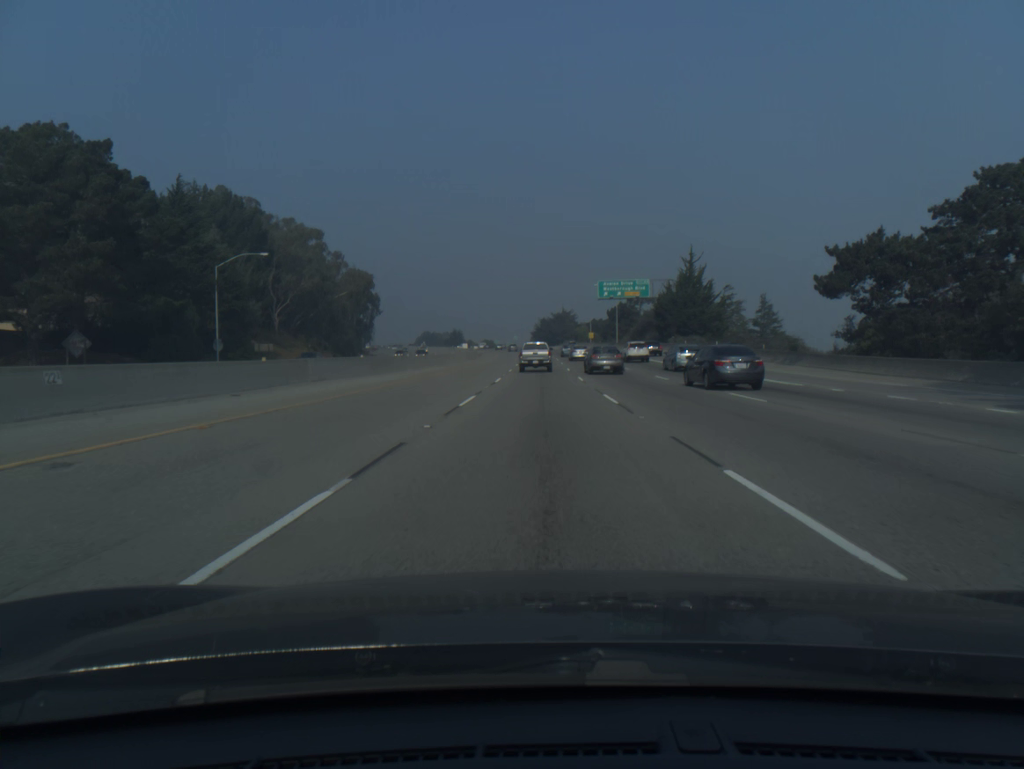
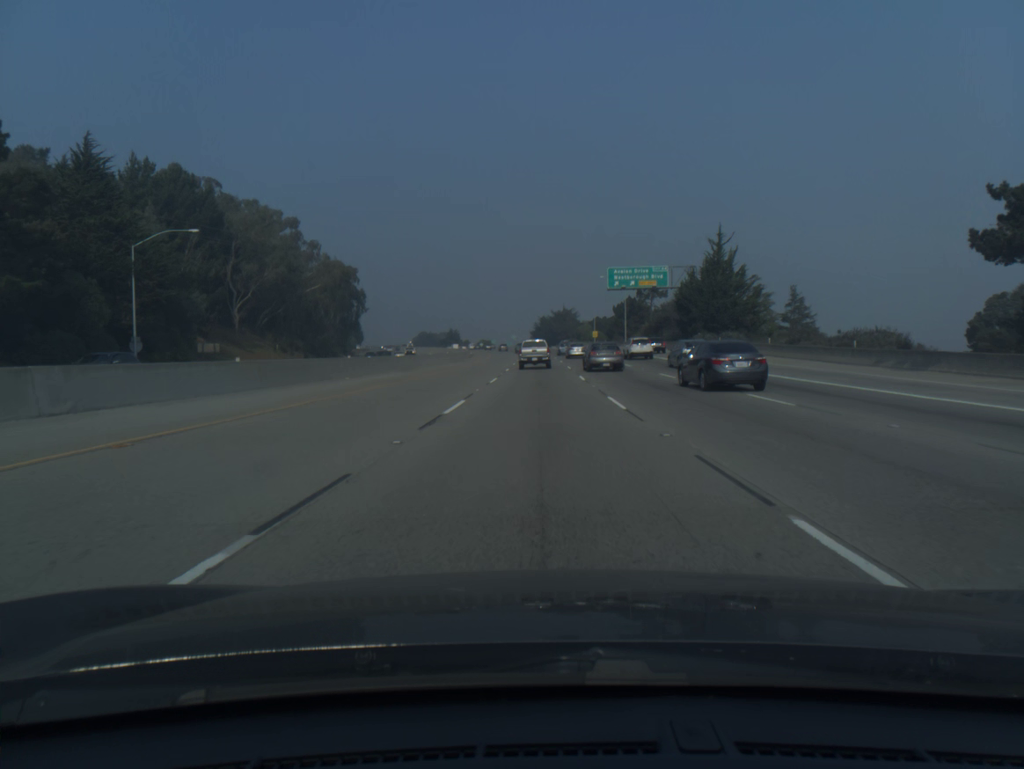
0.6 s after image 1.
(0.0, +16.9) m; 0°
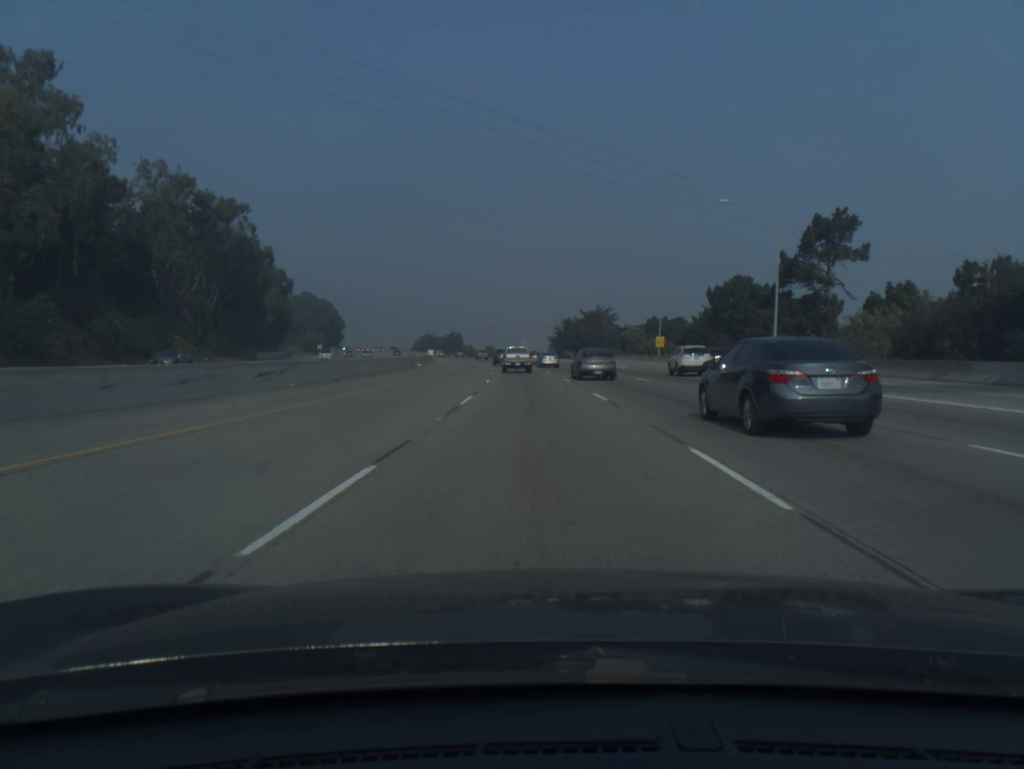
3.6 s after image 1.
(-0.7, +83.6) m; -1°
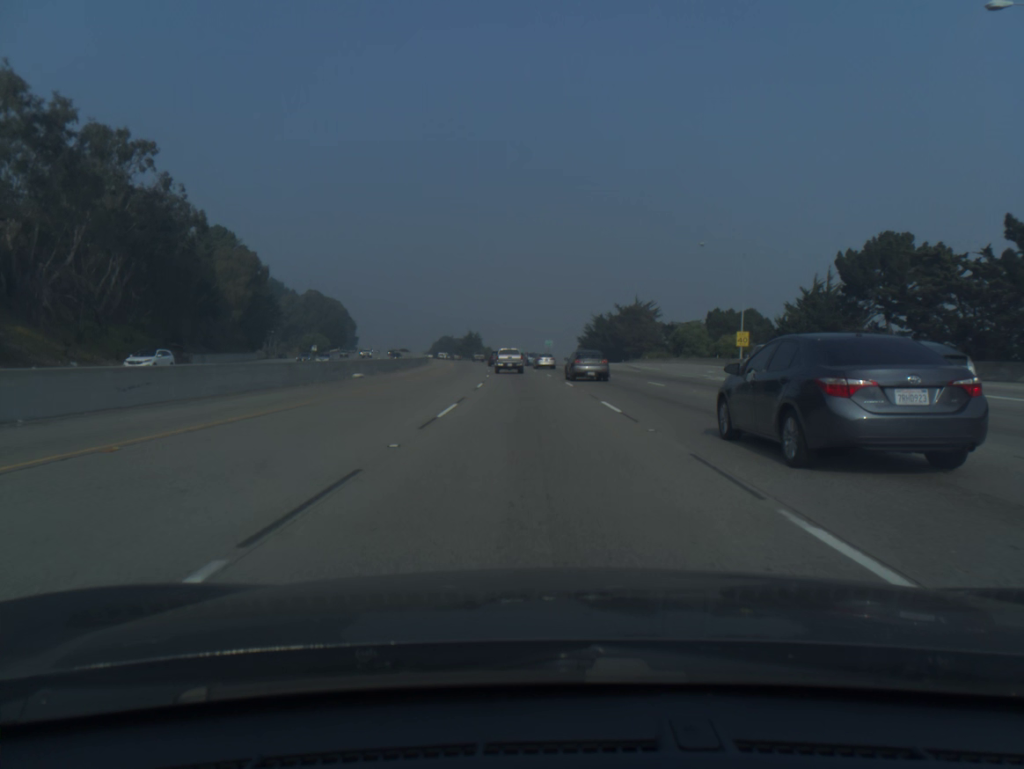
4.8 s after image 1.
(-0.5, +33.3) m; -2°
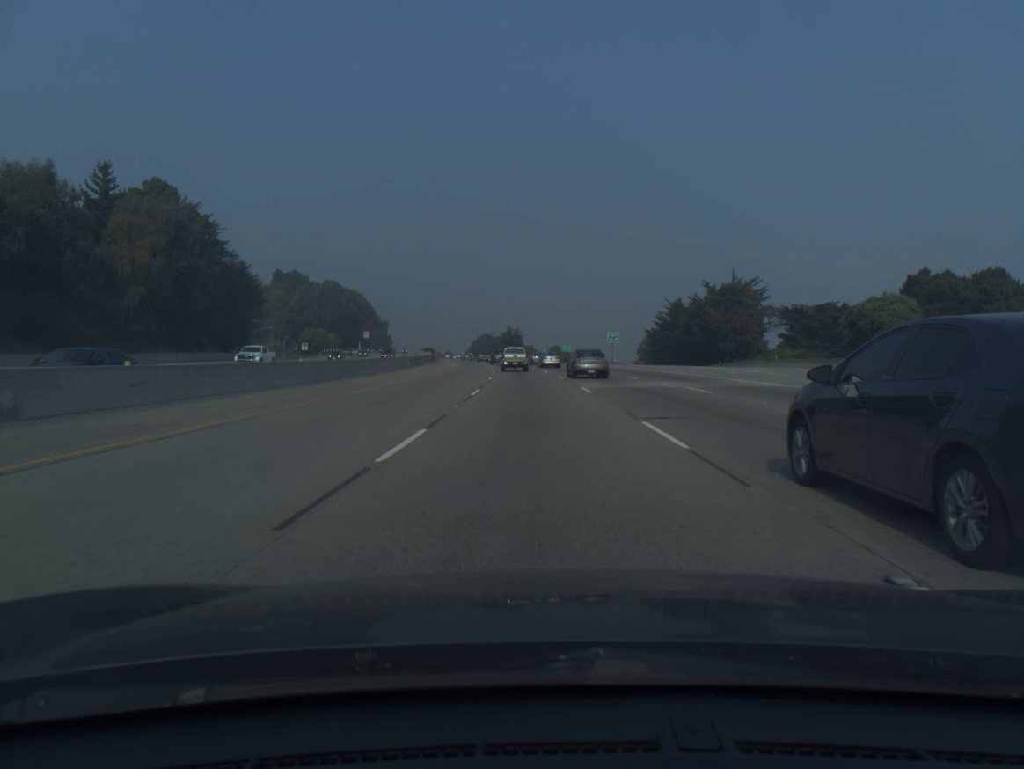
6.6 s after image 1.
(-1.5, +50.3) m; -3°
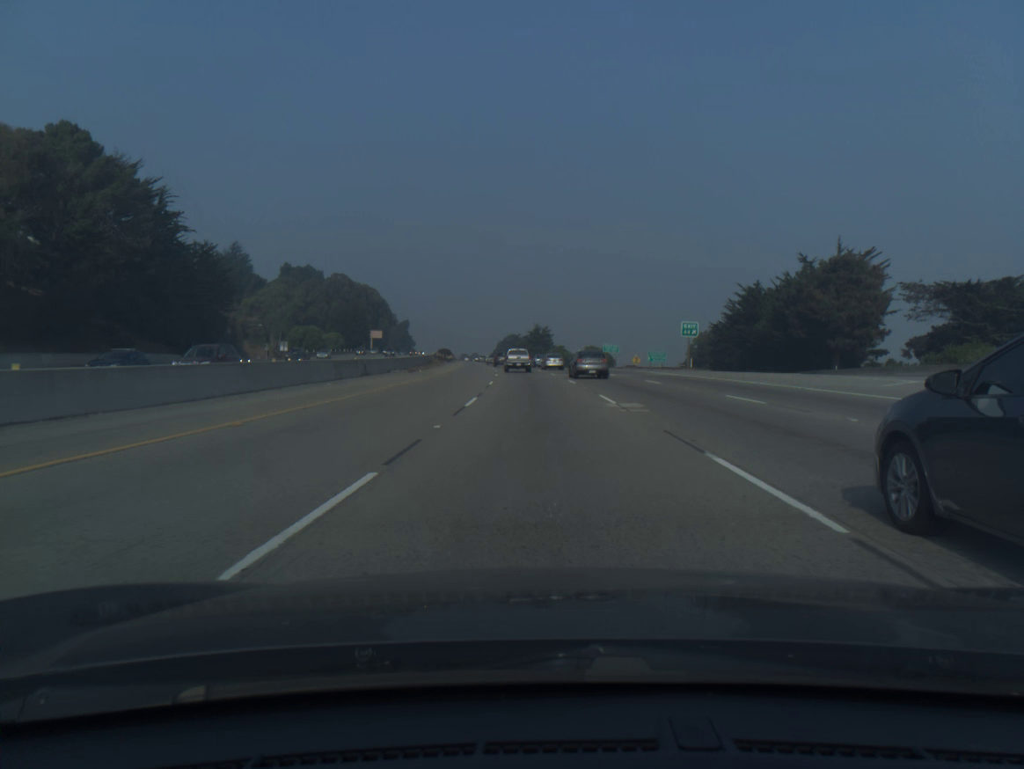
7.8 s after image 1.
(-0.6, +33.8) m; -2°
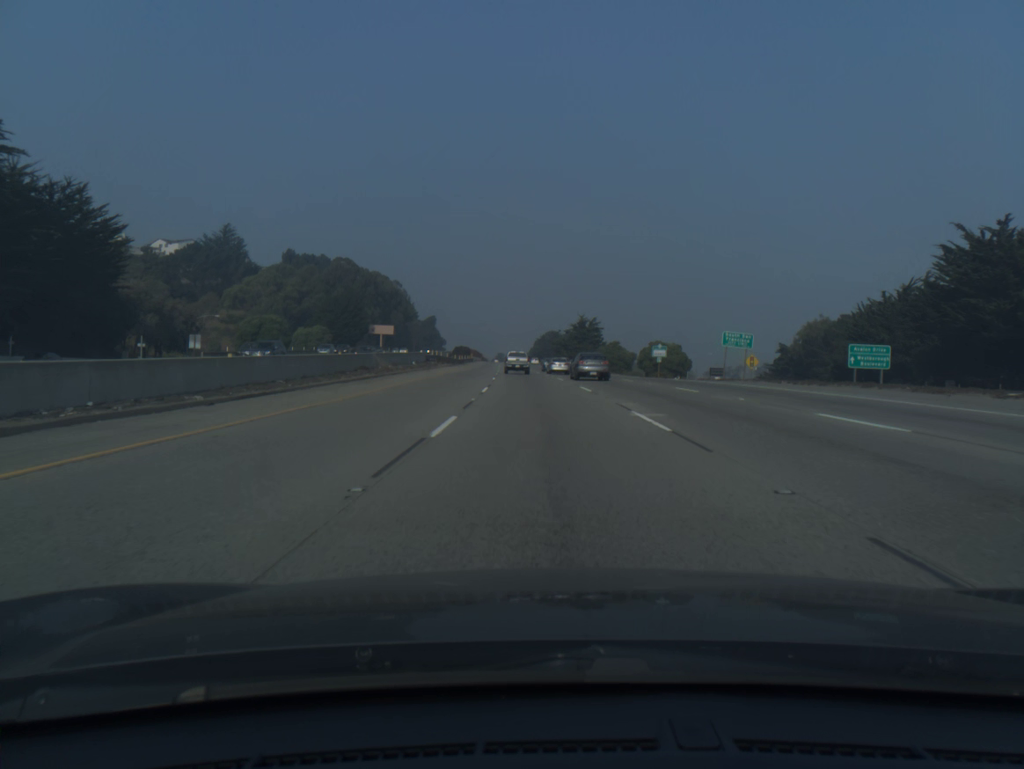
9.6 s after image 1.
(-1.3, +50.9) m; -3°
